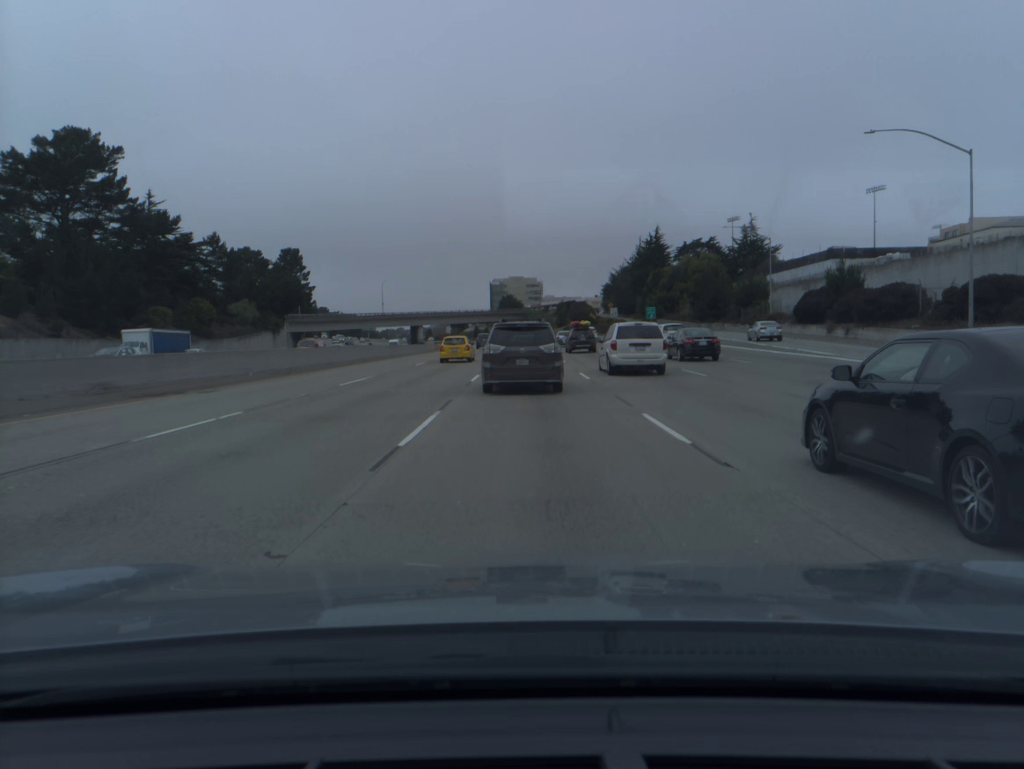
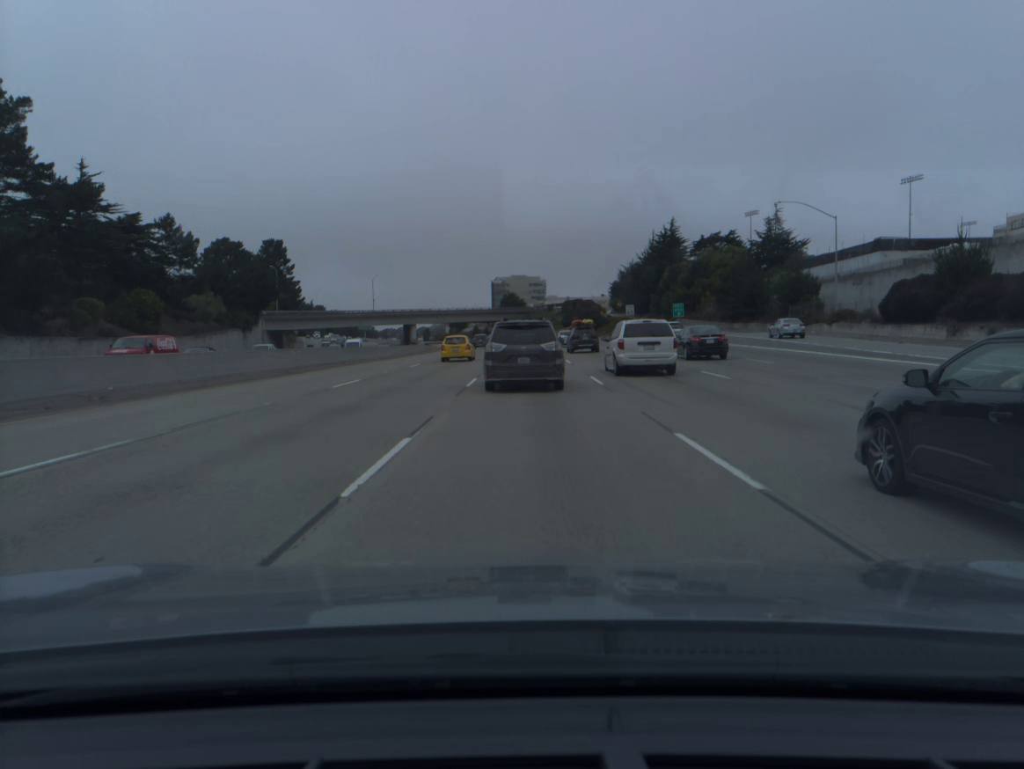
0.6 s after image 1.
(0.0, +17.4) m; 0°
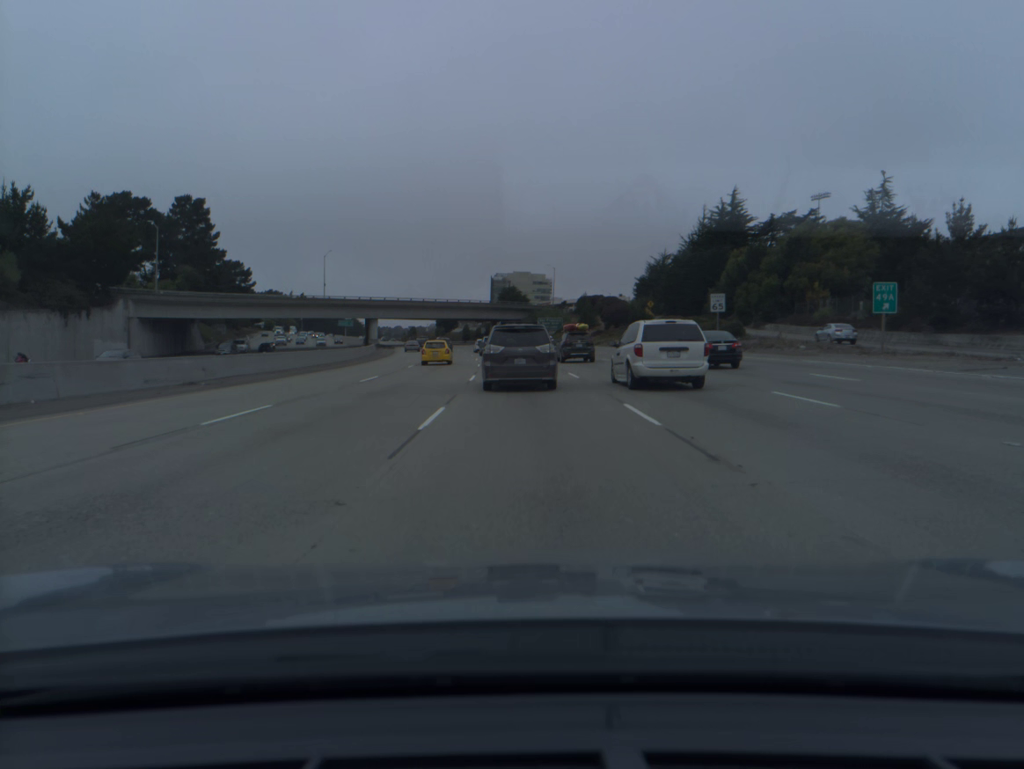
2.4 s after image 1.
(0.0, +51.7) m; 0°
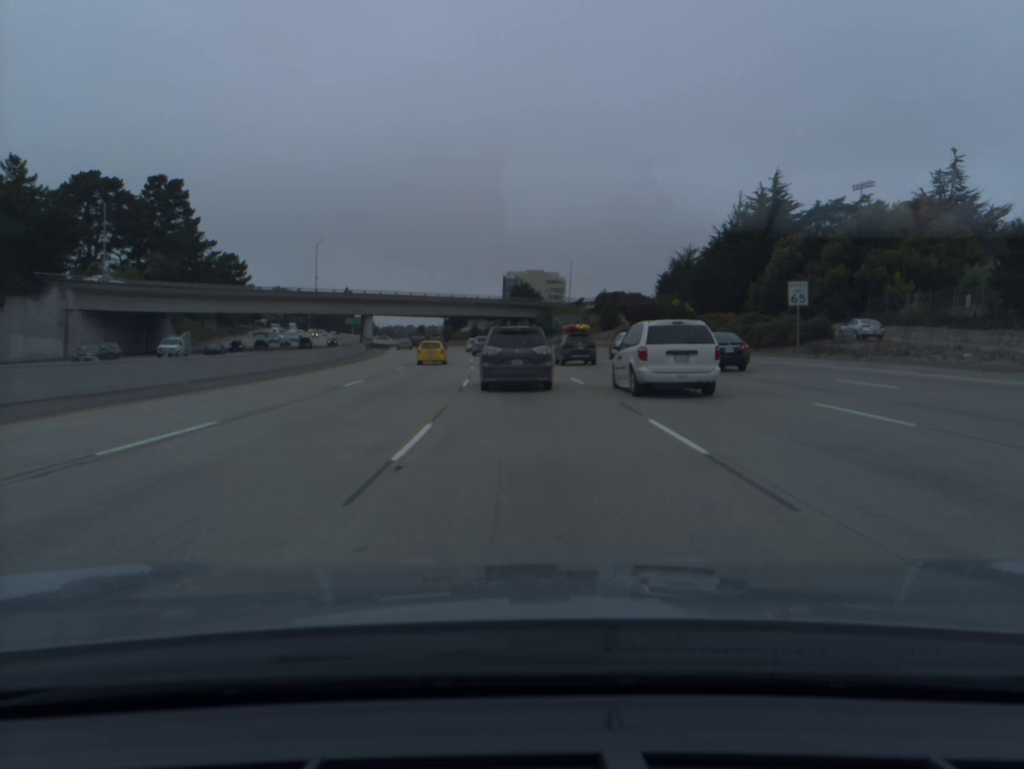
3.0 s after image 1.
(-0.1, +17.2) m; -1°
